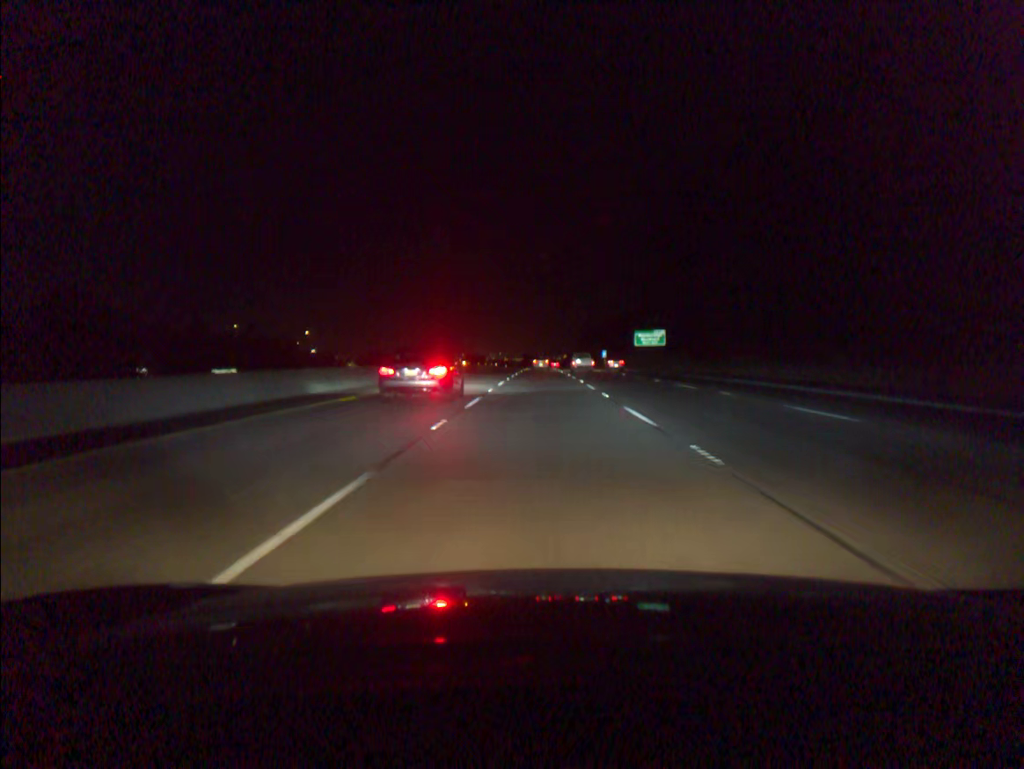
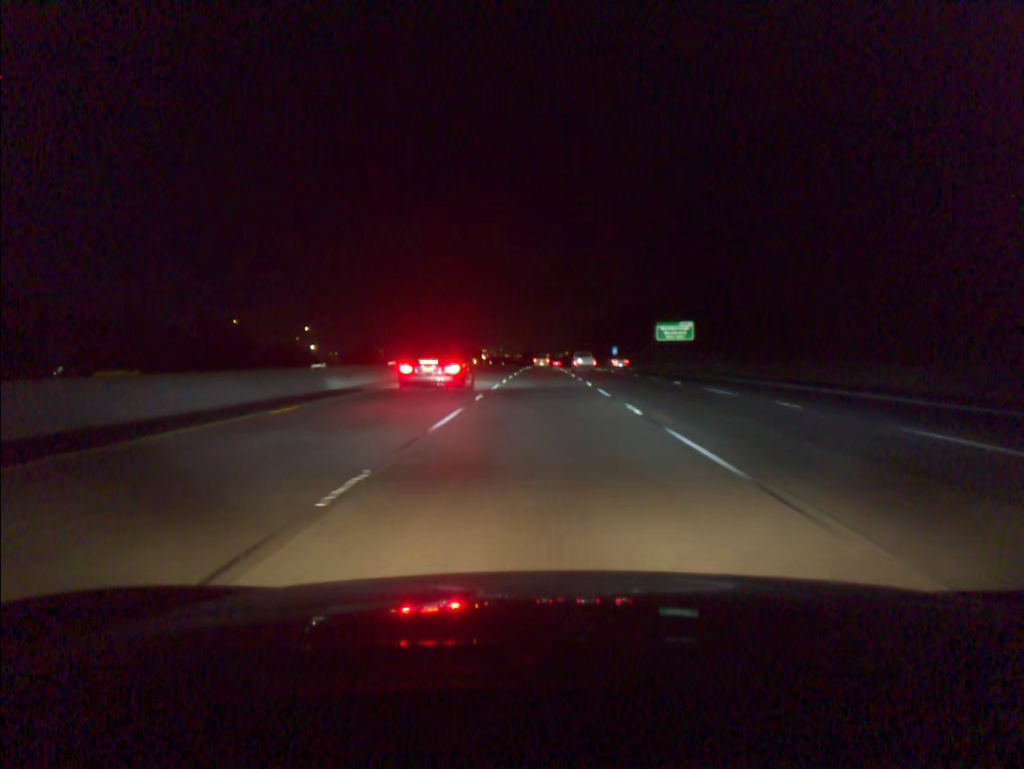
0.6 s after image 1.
(0.0, +20.1) m; 0°
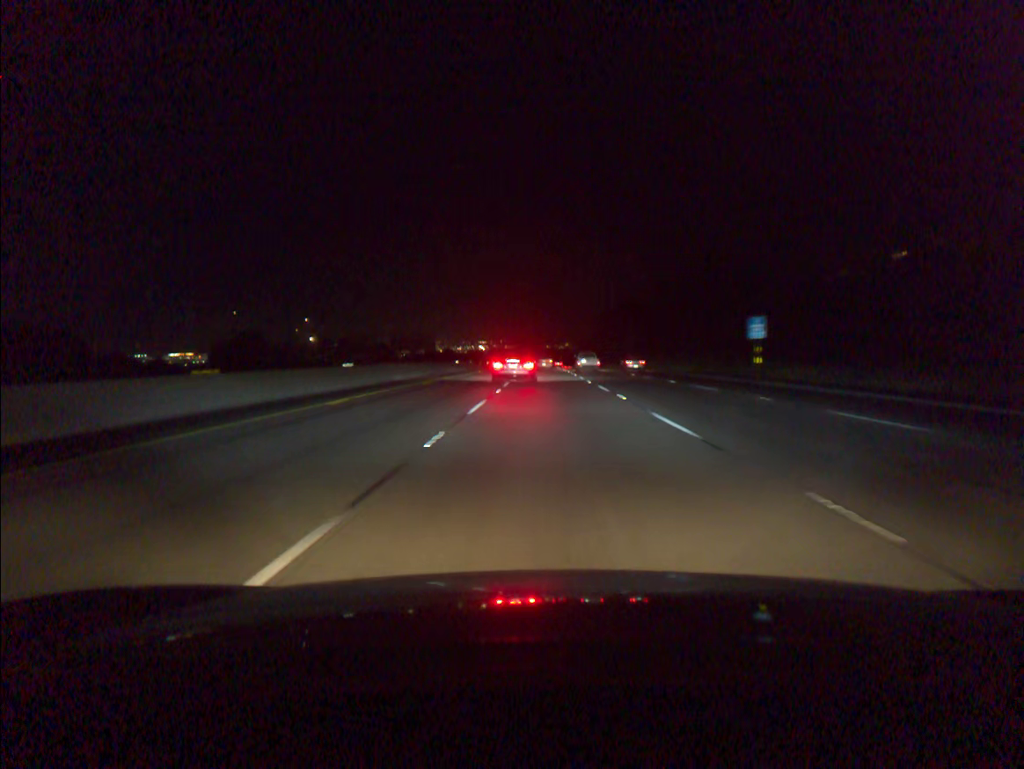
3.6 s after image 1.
(-0.2, +99.1) m; 0°
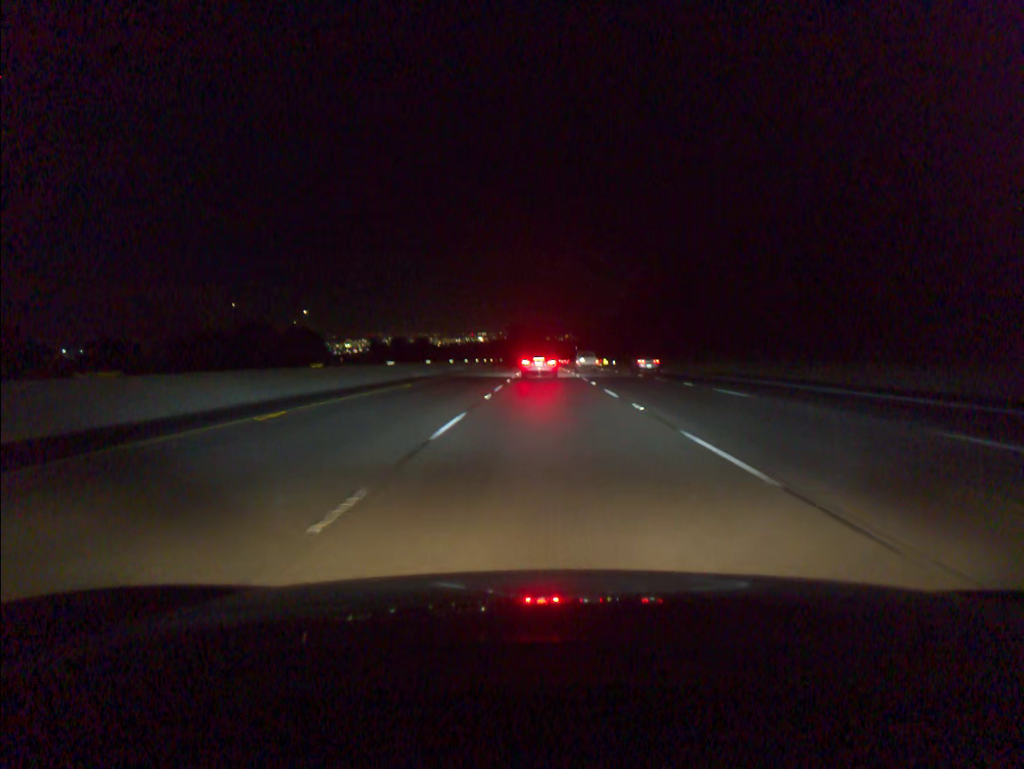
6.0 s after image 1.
(+0.2, +77.8) m; 0°
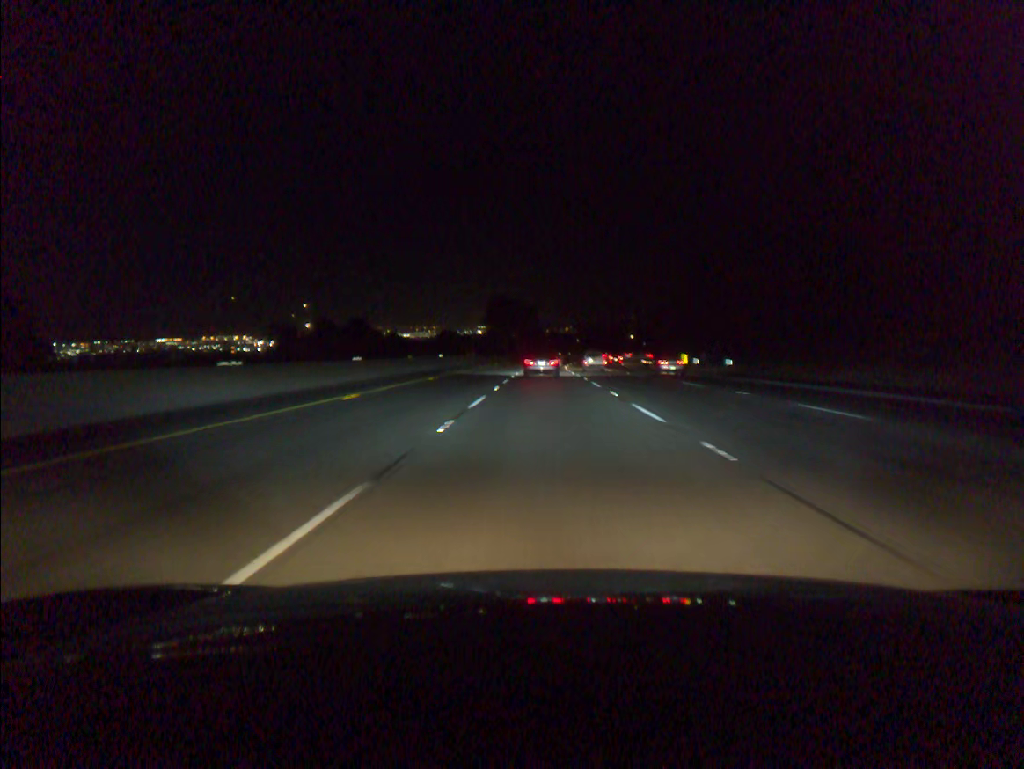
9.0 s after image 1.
(+0.2, +96.1) m; 0°
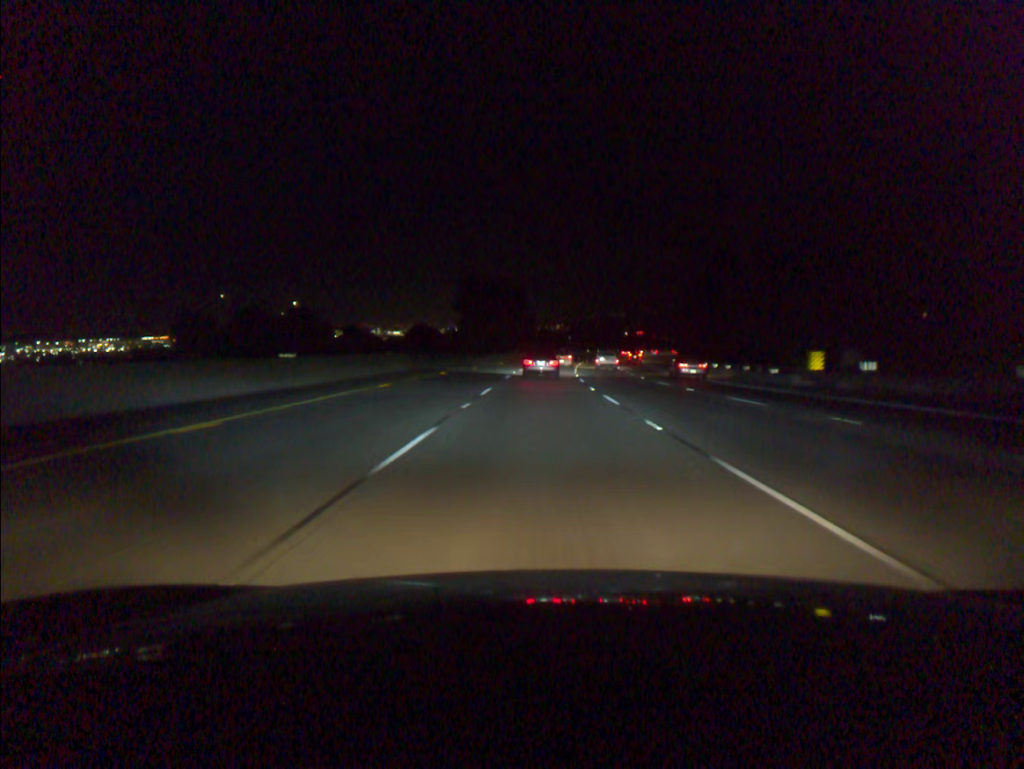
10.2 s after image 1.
(+0.1, +38.3) m; +1°
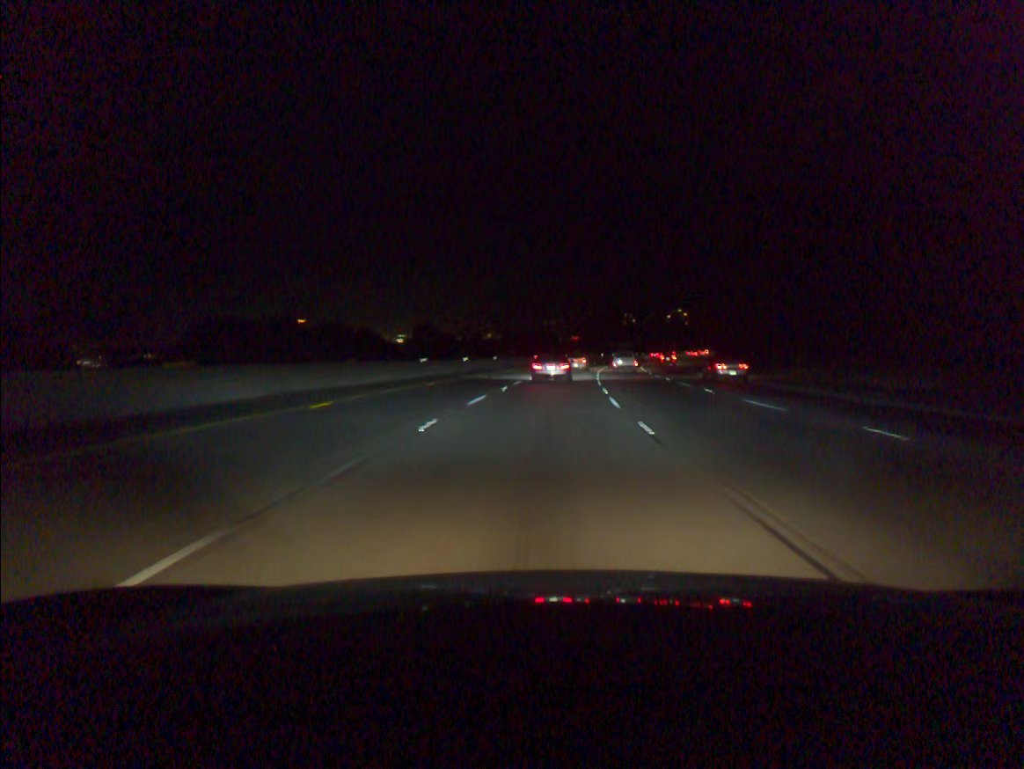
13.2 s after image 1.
(+3.5, +95.1) m; +5°
